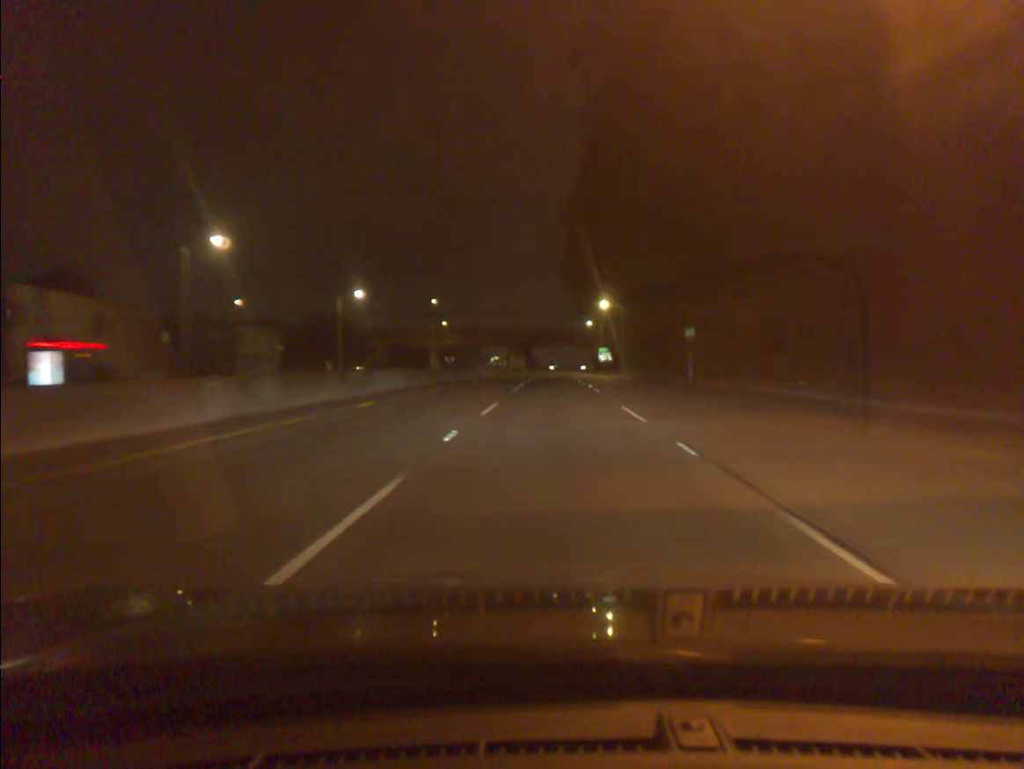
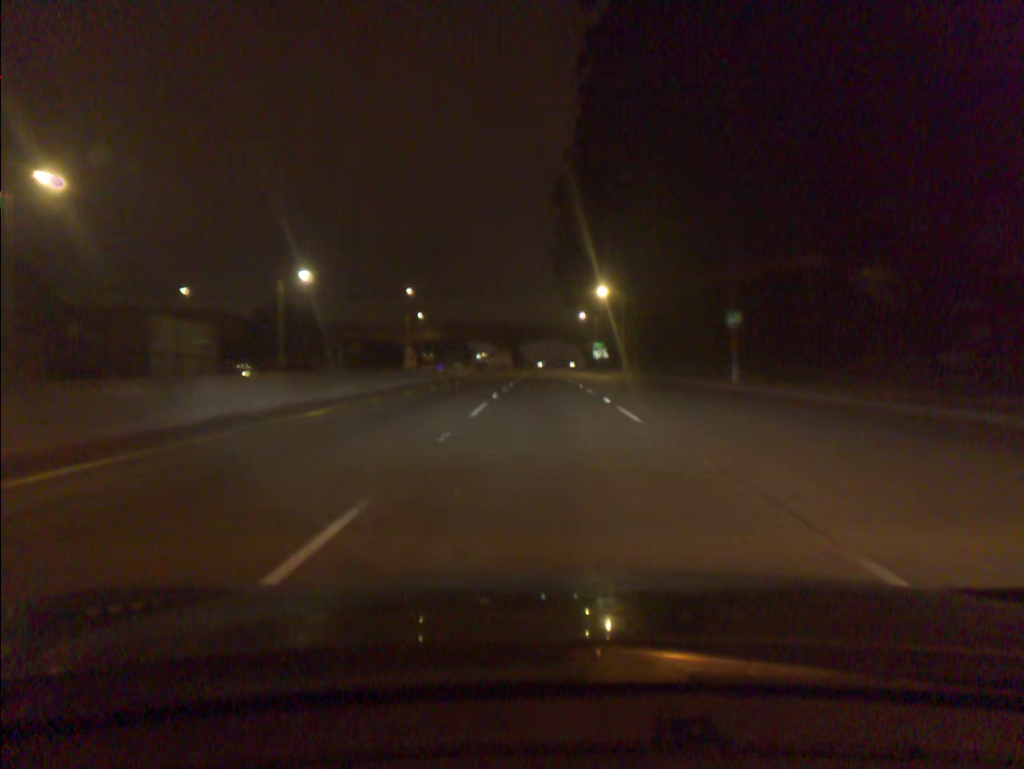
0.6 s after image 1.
(+0.1, +15.4) m; +1°
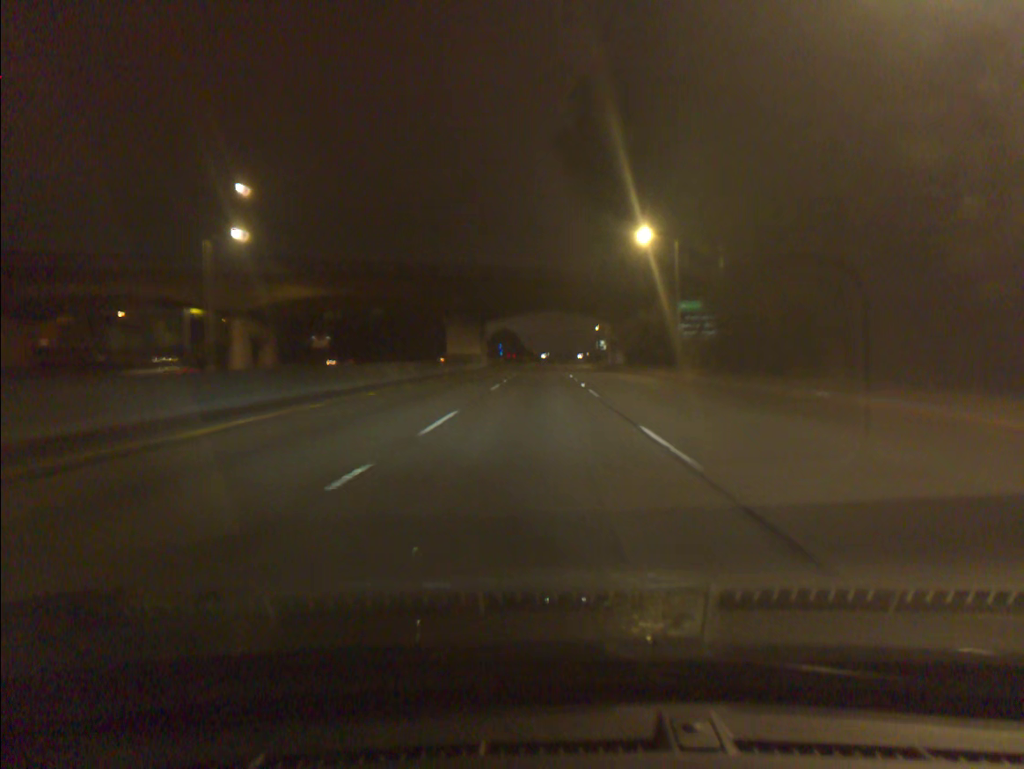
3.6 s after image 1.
(+0.5, +78.2) m; 0°
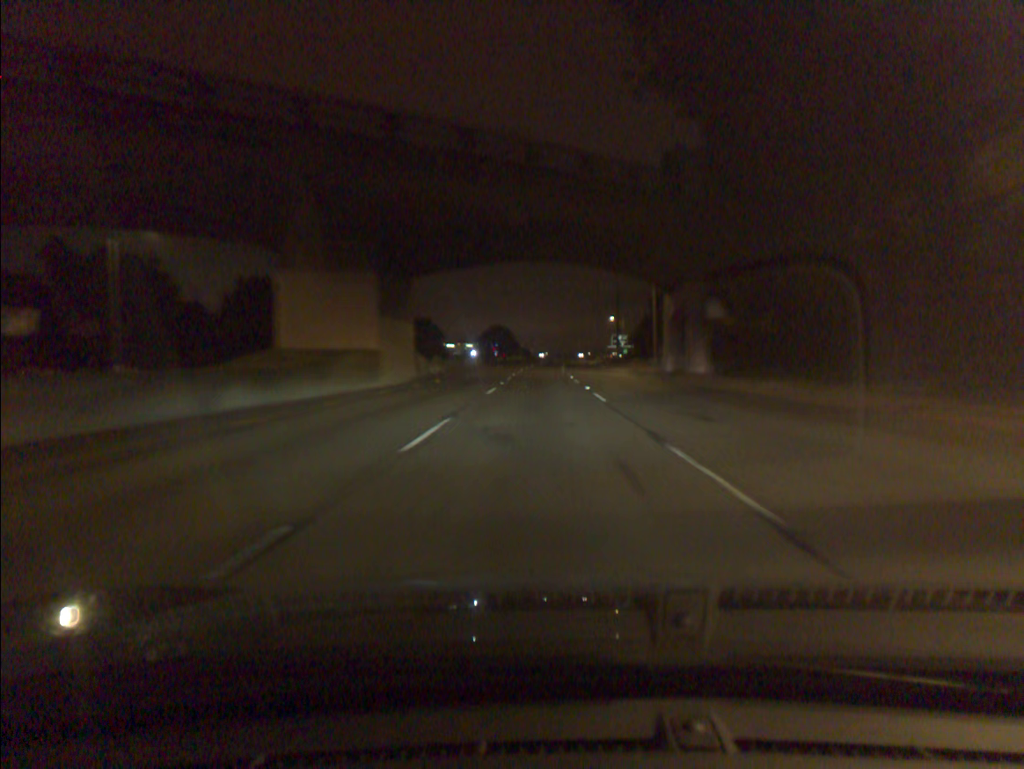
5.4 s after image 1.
(0.0, +47.1) m; 0°
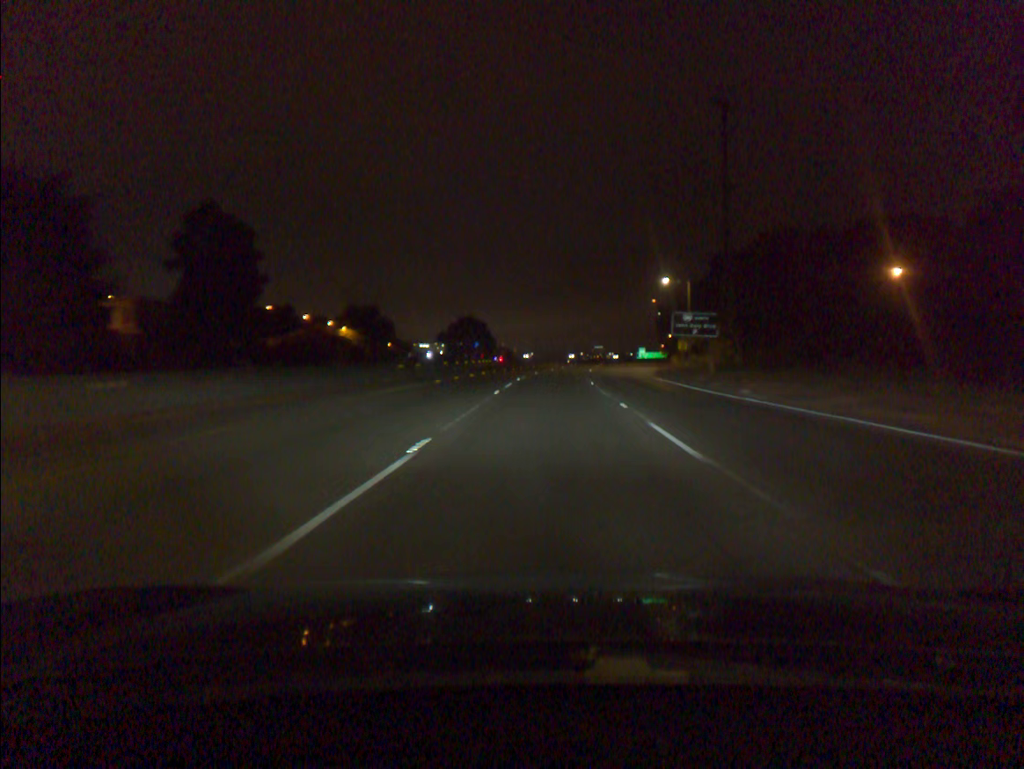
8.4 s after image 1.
(+0.3, +78.0) m; +1°
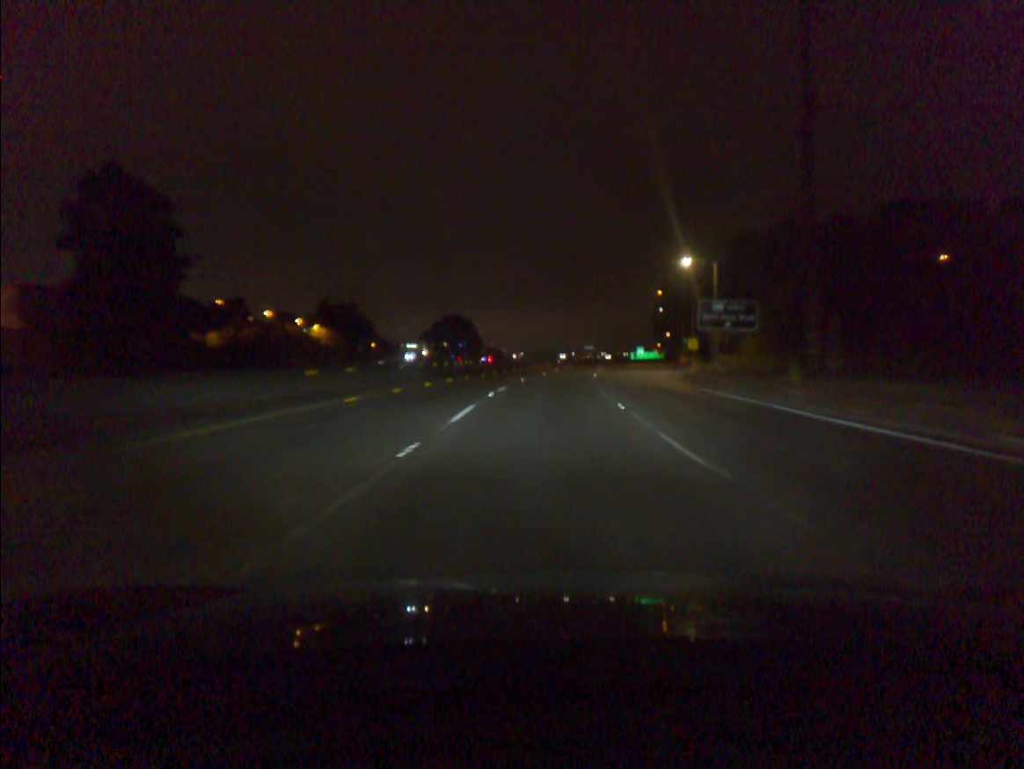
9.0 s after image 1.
(+0.1, +15.6) m; +1°
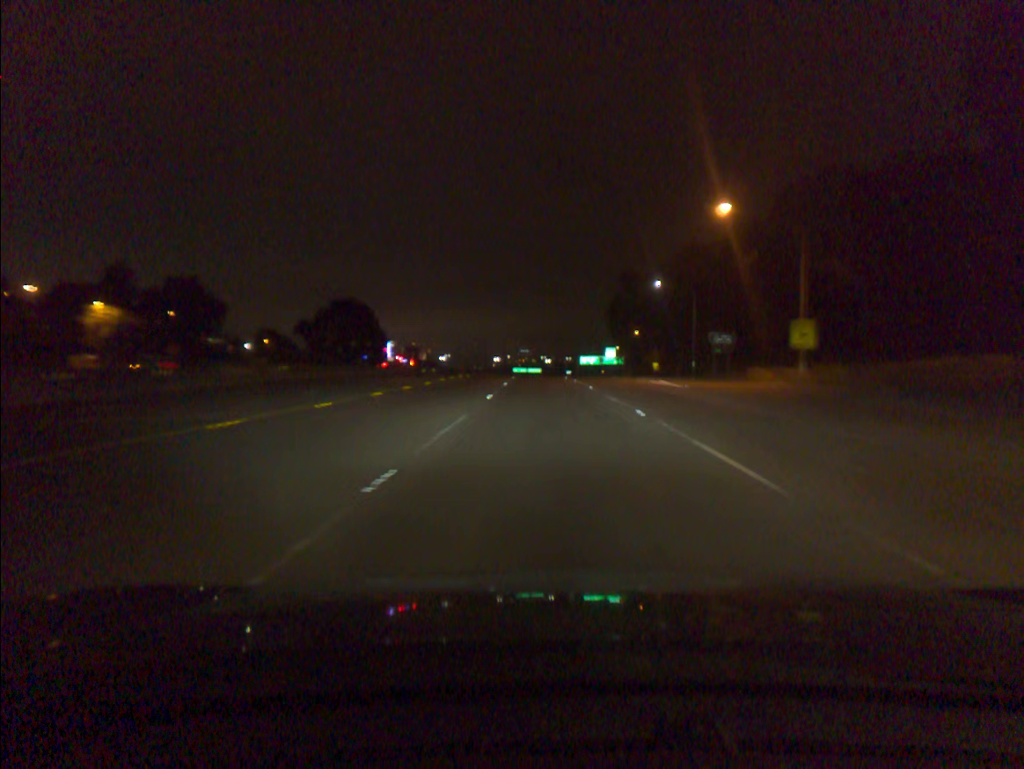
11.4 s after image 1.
(+2.3, +62.5) m; +5°
